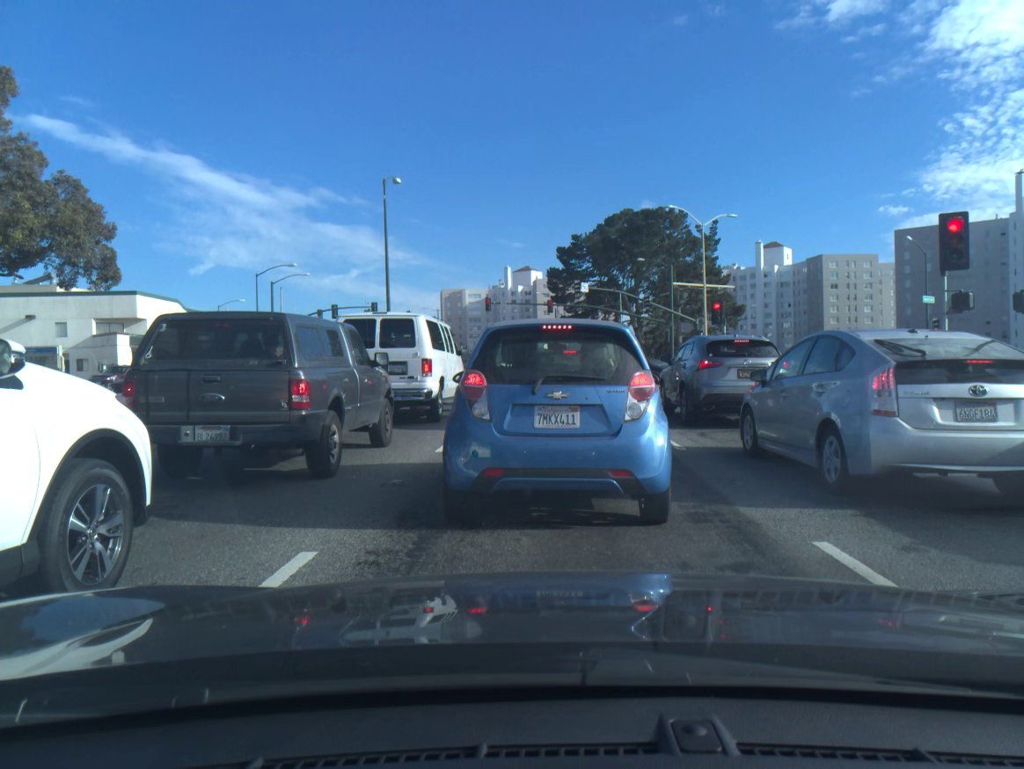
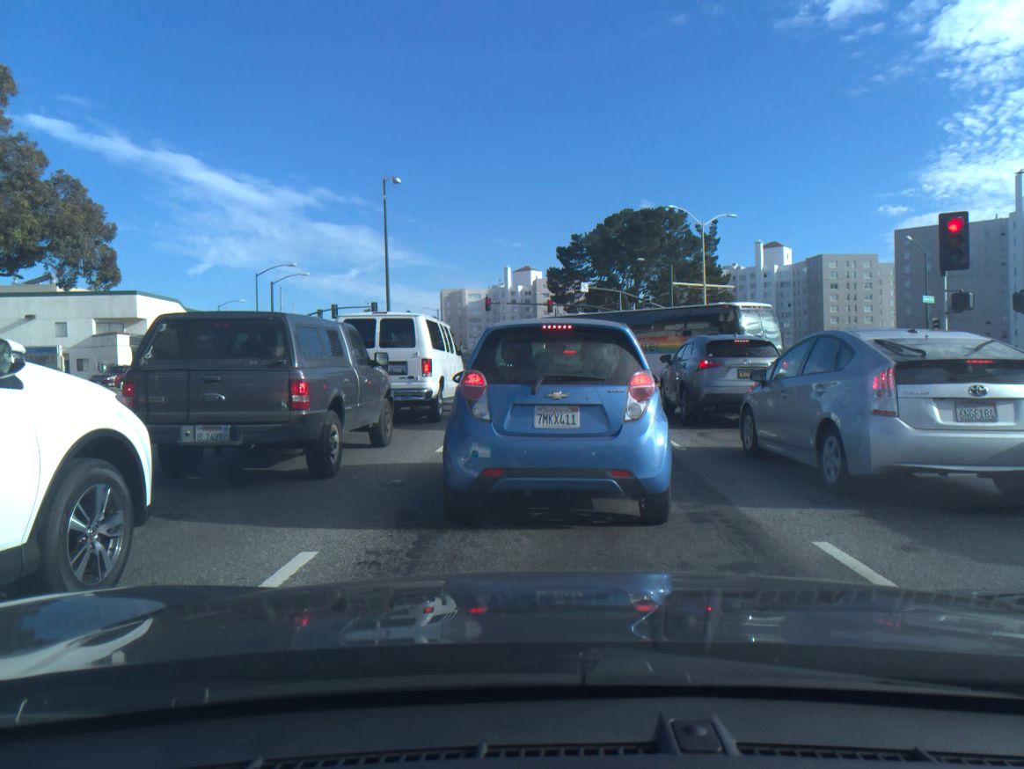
(0.0, 0.0) m; 0°
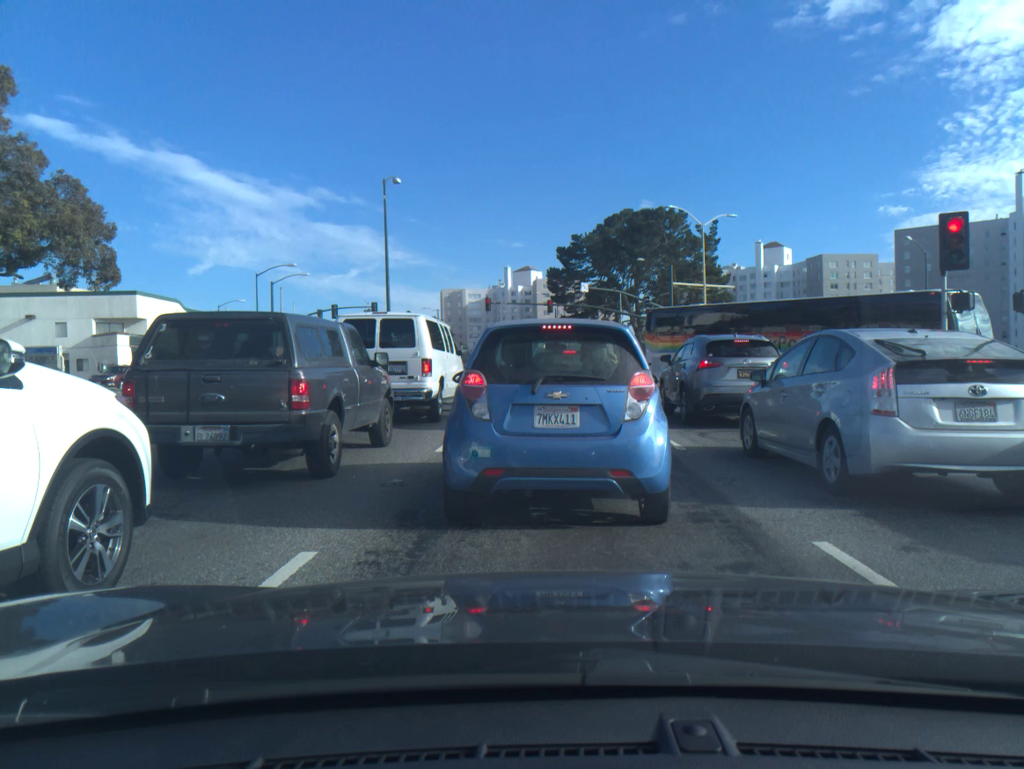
(0.0, 0.0) m; 0°
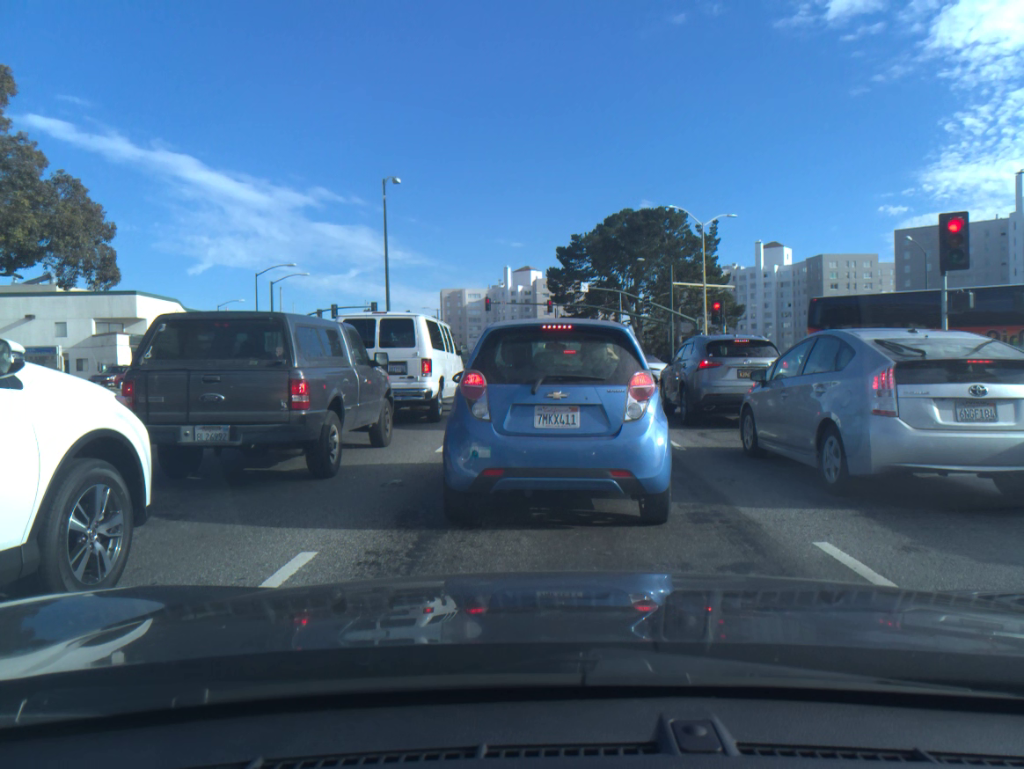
(0.0, 0.0) m; 0°
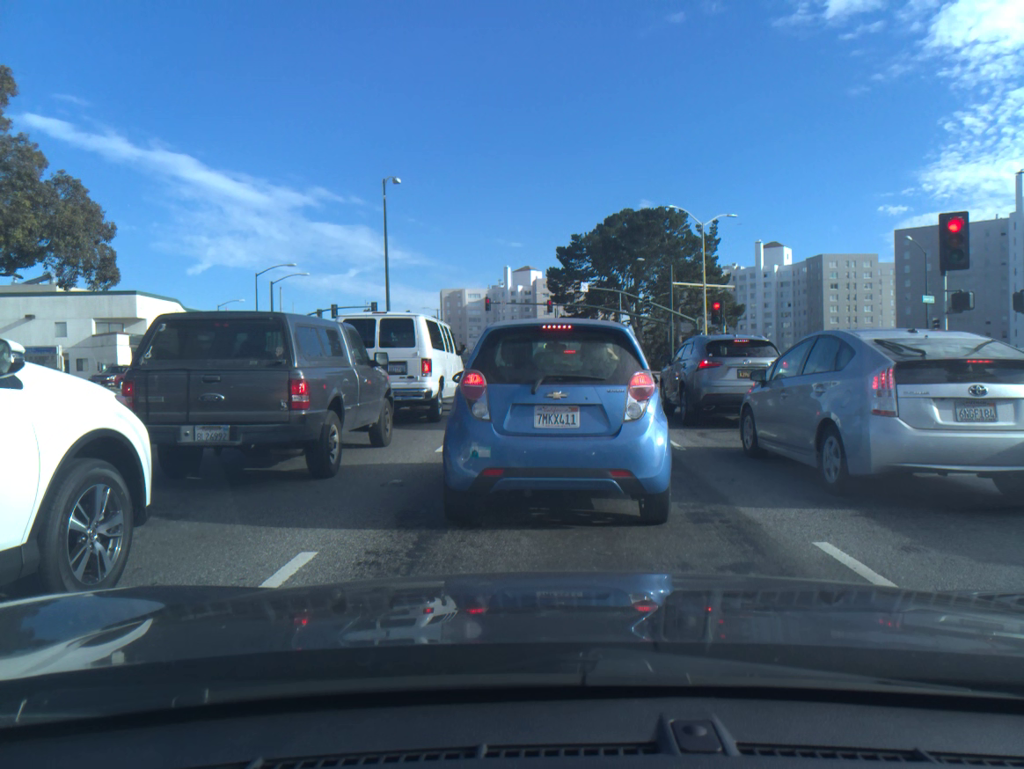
(0.0, +0.1) m; 0°
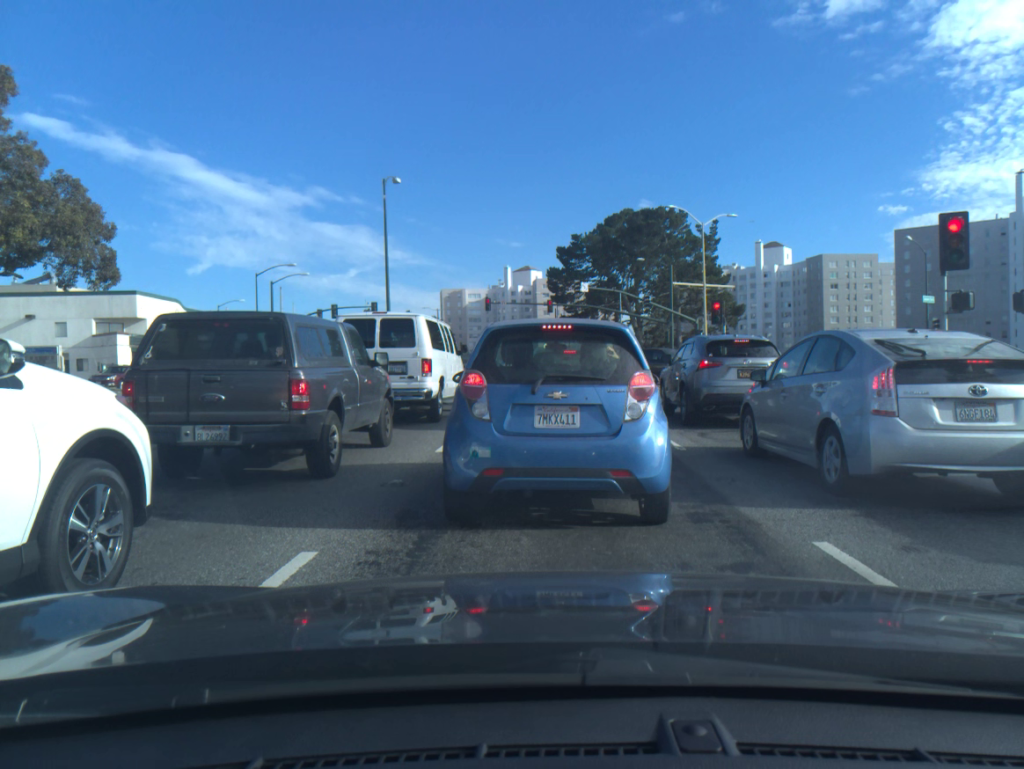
(0.0, 0.0) m; 0°
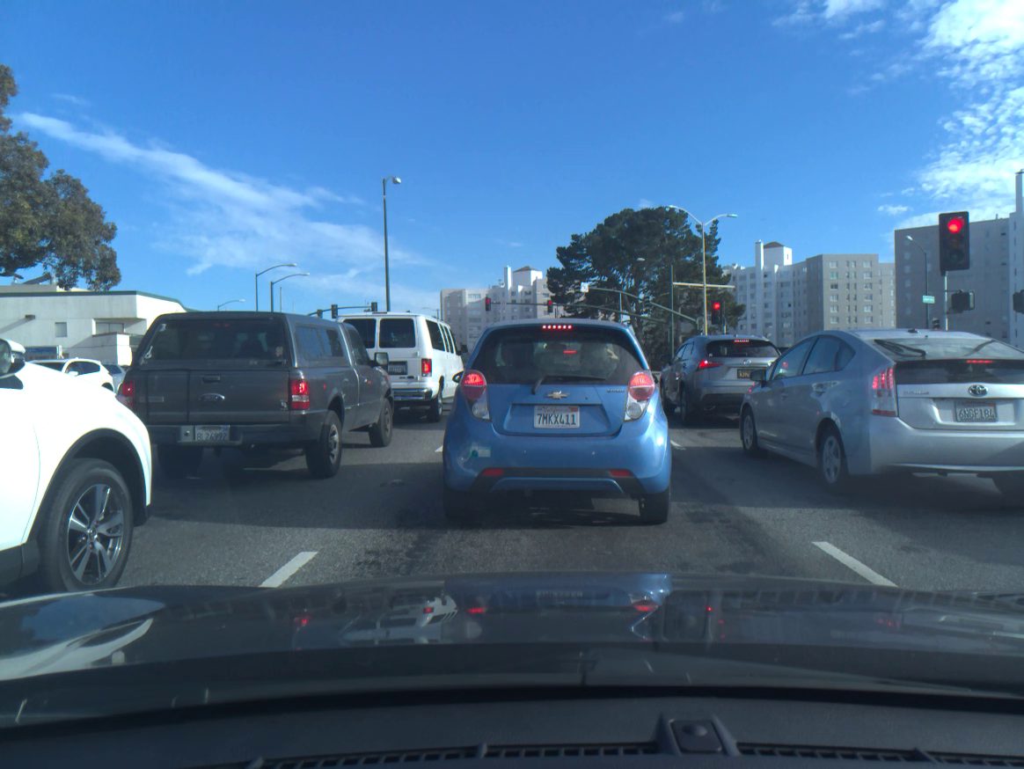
(0.0, 0.0) m; 0°
